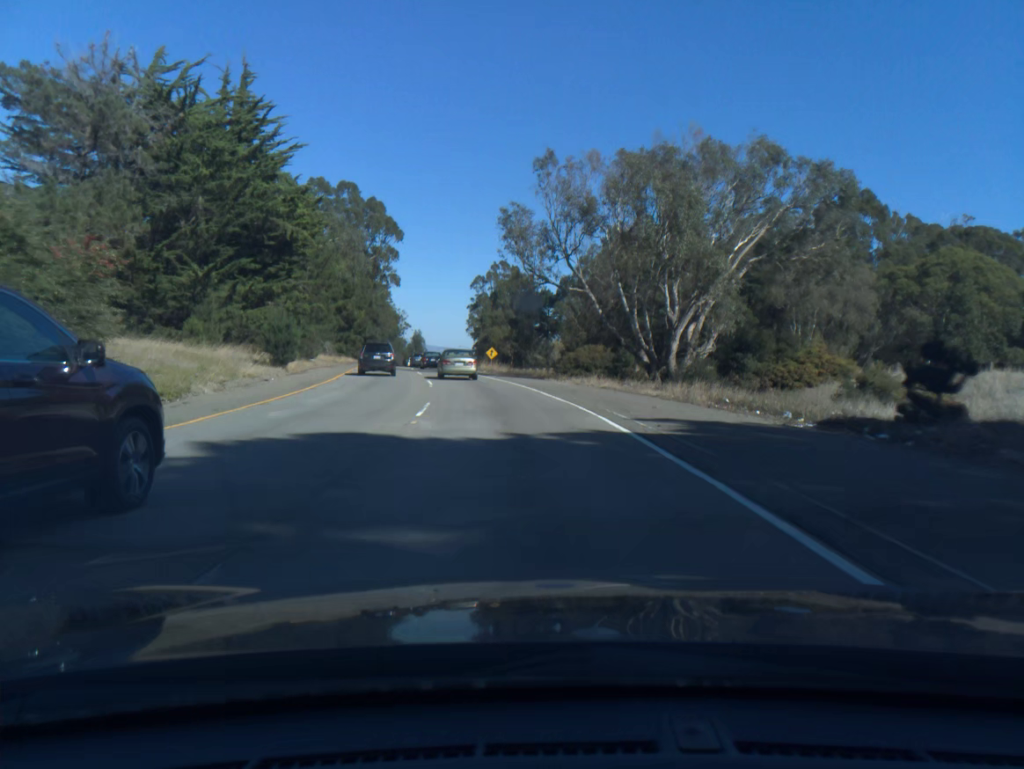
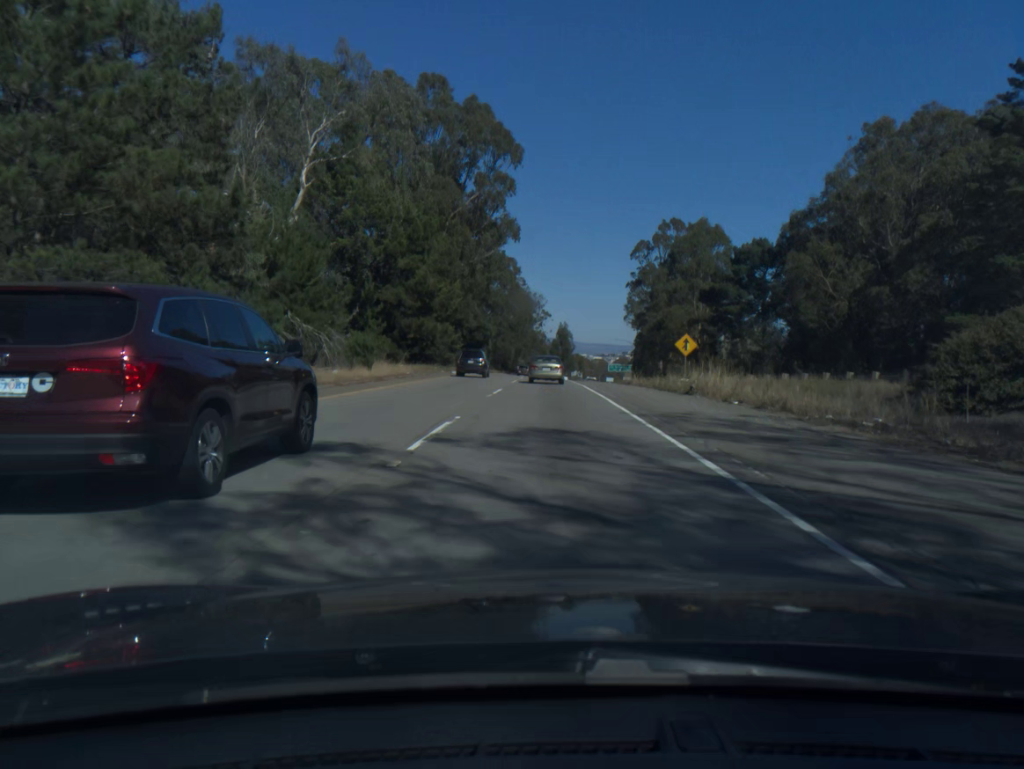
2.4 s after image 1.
(-5.8, +49.8) m; -11°
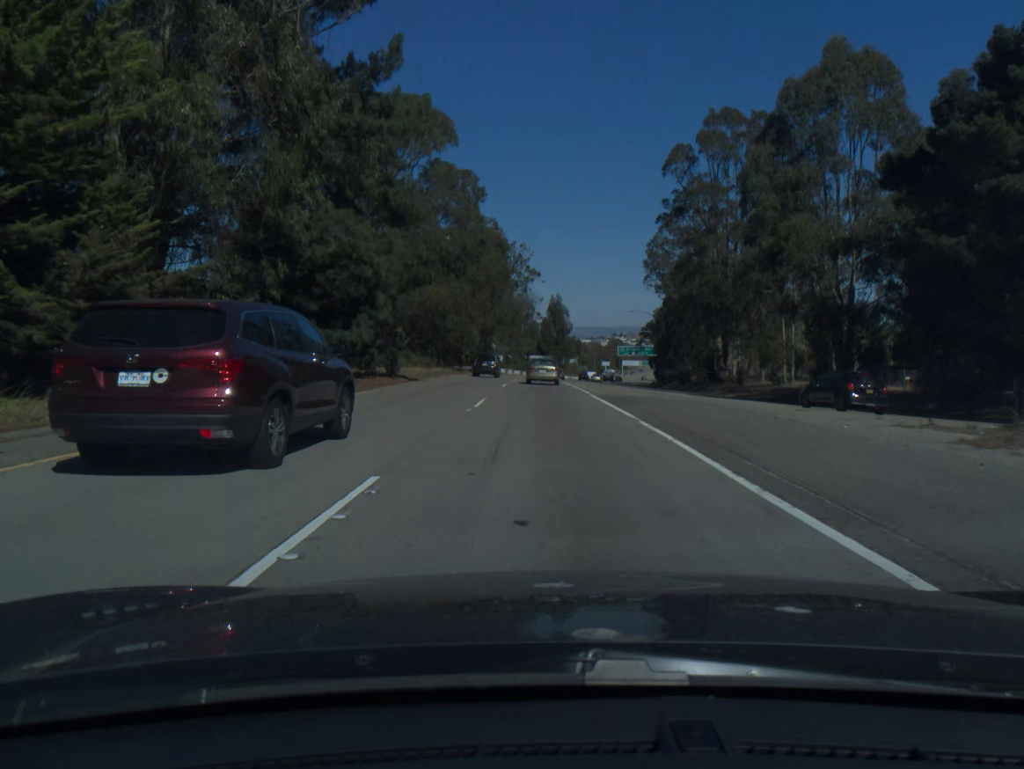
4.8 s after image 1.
(+0.2, +50.4) m; +1°
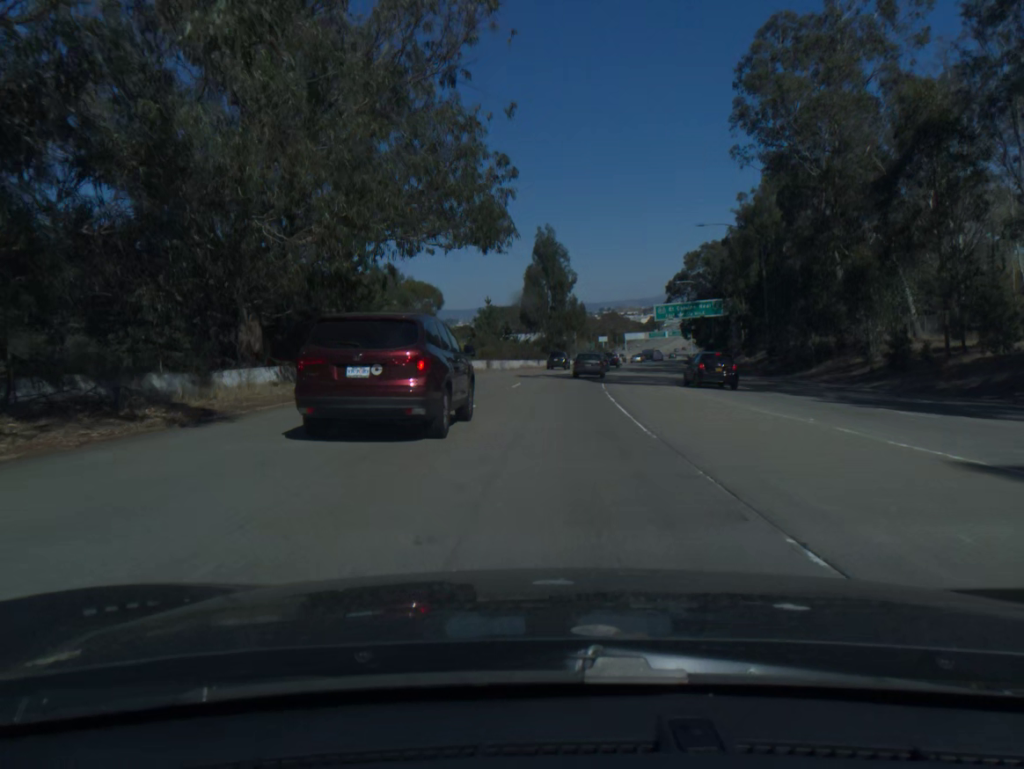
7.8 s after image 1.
(+0.3, +64.9) m; +1°
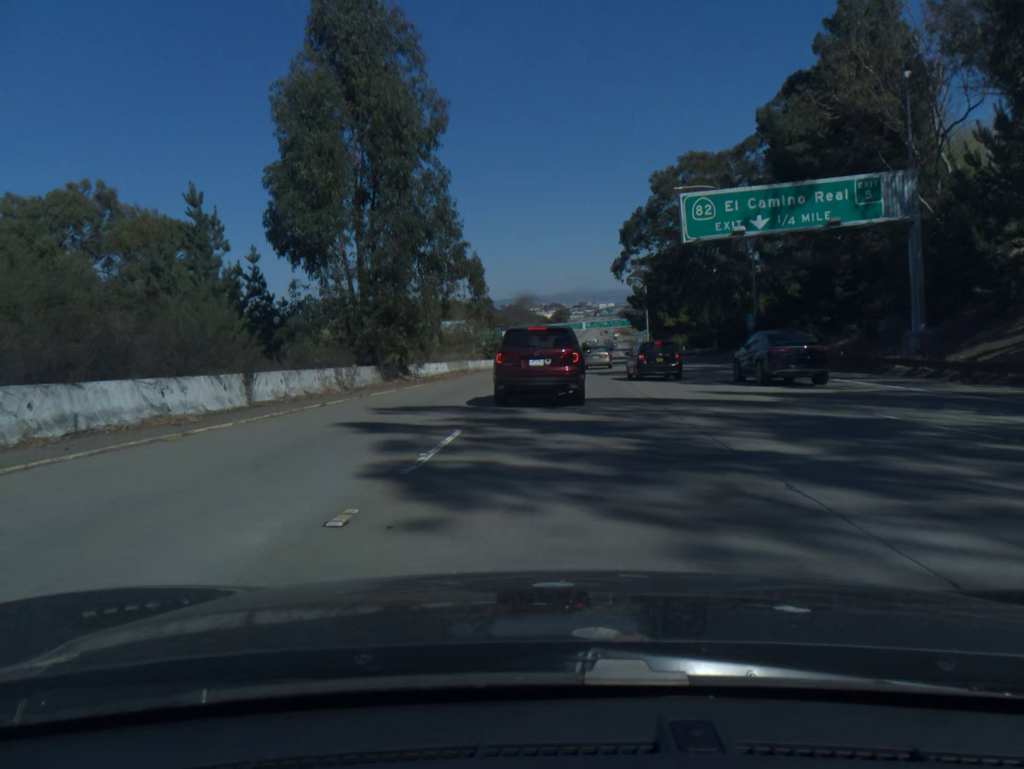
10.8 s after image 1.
(+3.7, +66.1) m; +7°
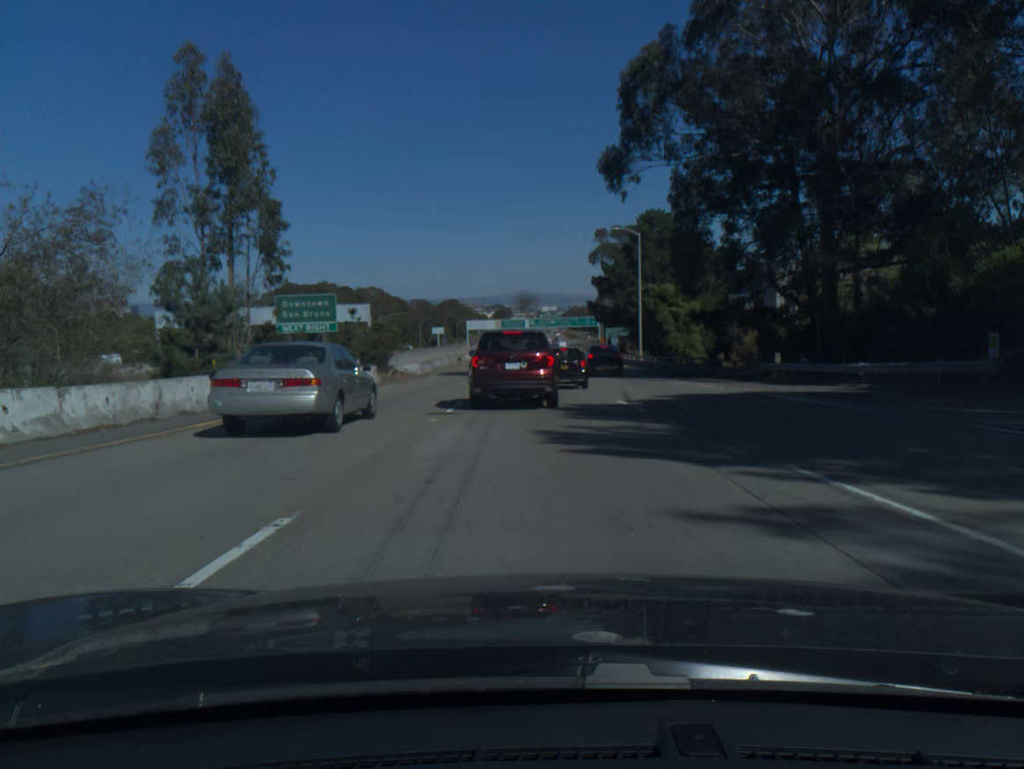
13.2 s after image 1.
(+2.5, +51.0) m; +4°
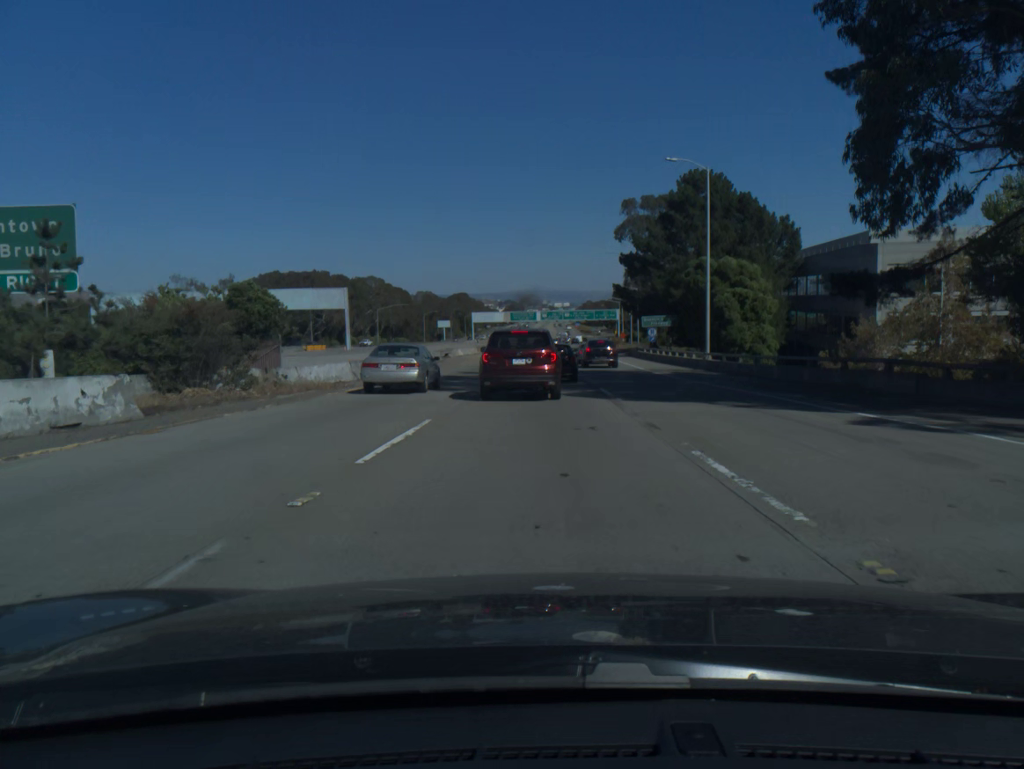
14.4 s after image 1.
(-0.2, +22.9) m; -1°
